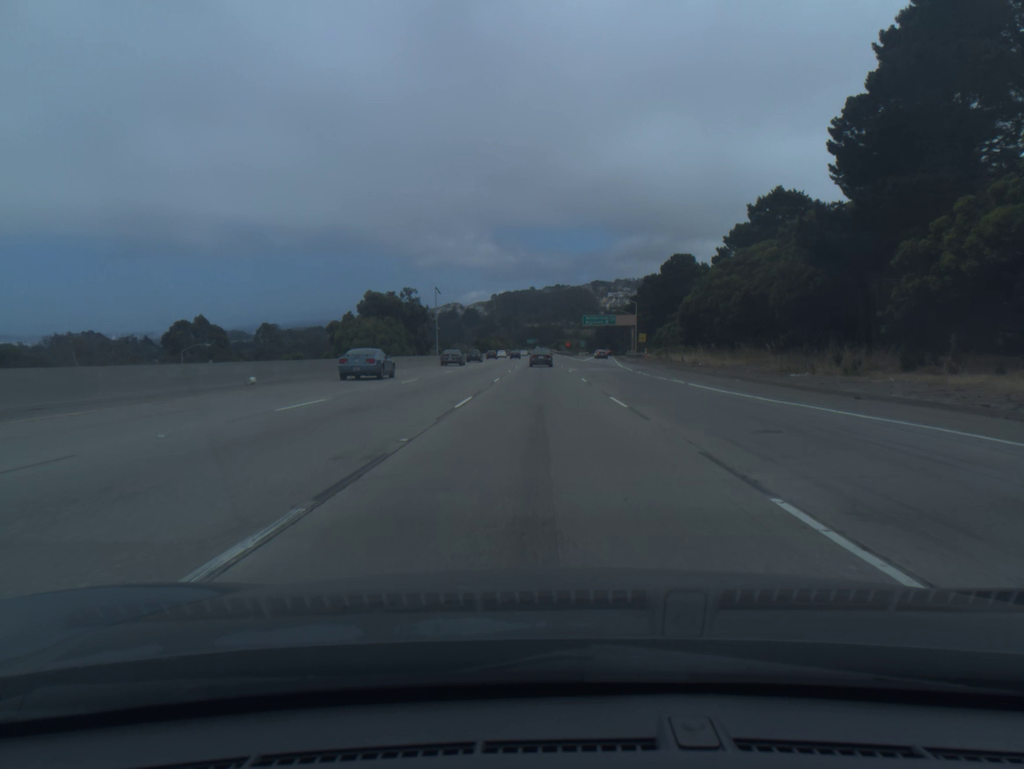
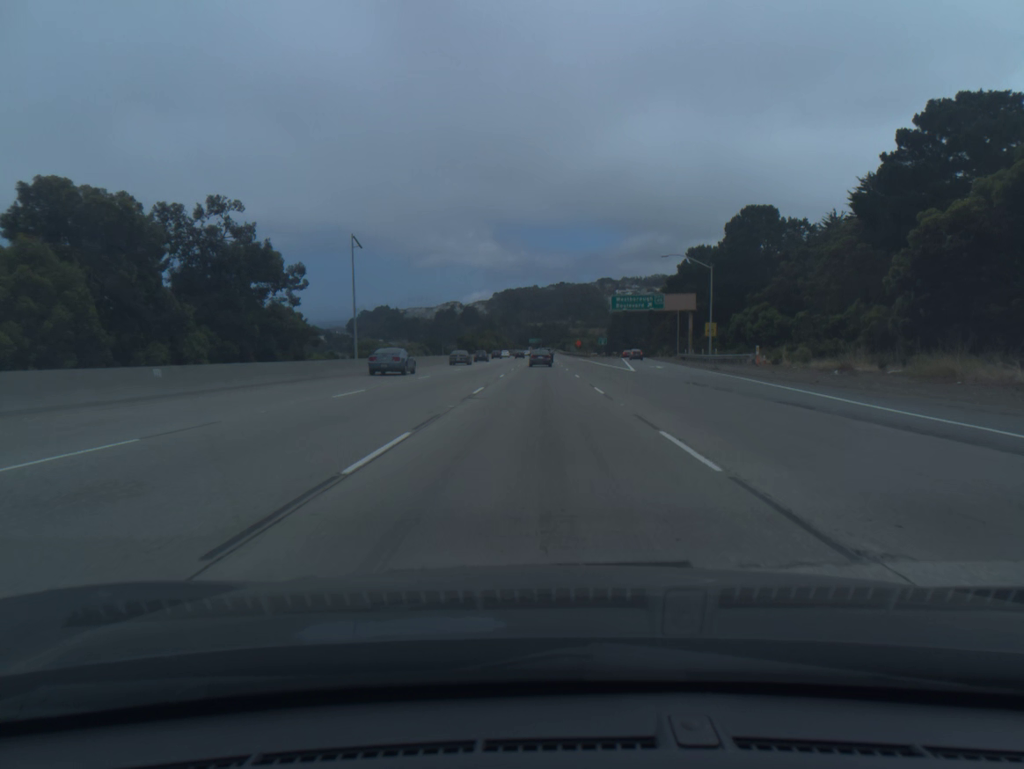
(-0.1, +53.3) m; 0°
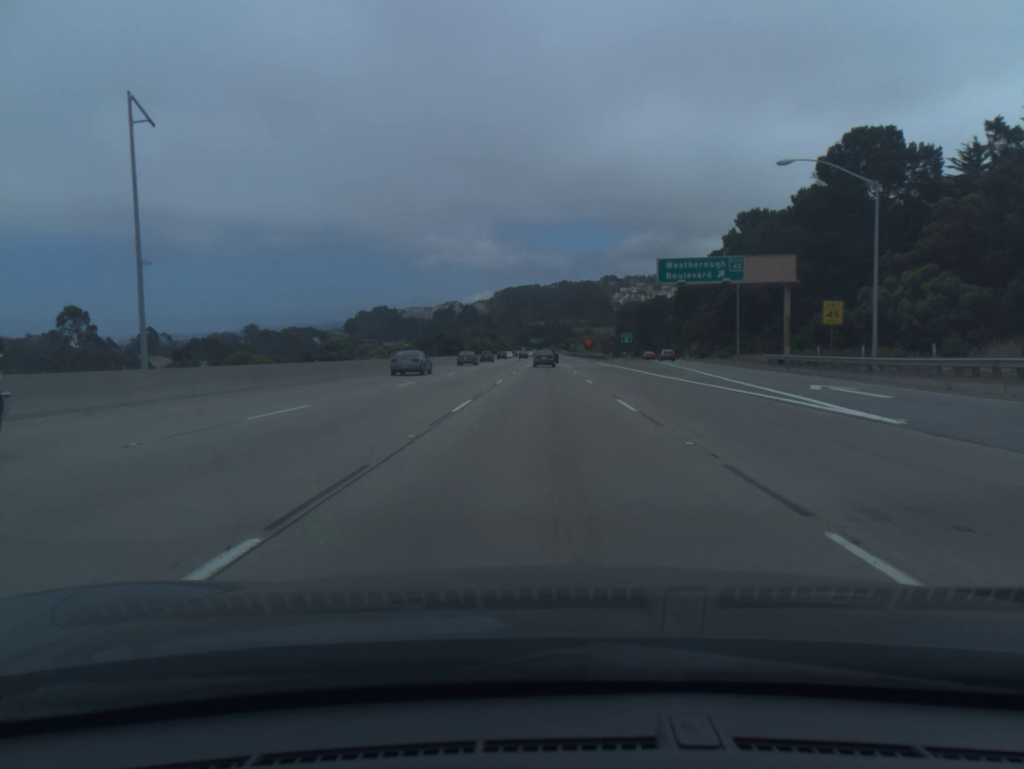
(-0.1, +35.6) m; 0°
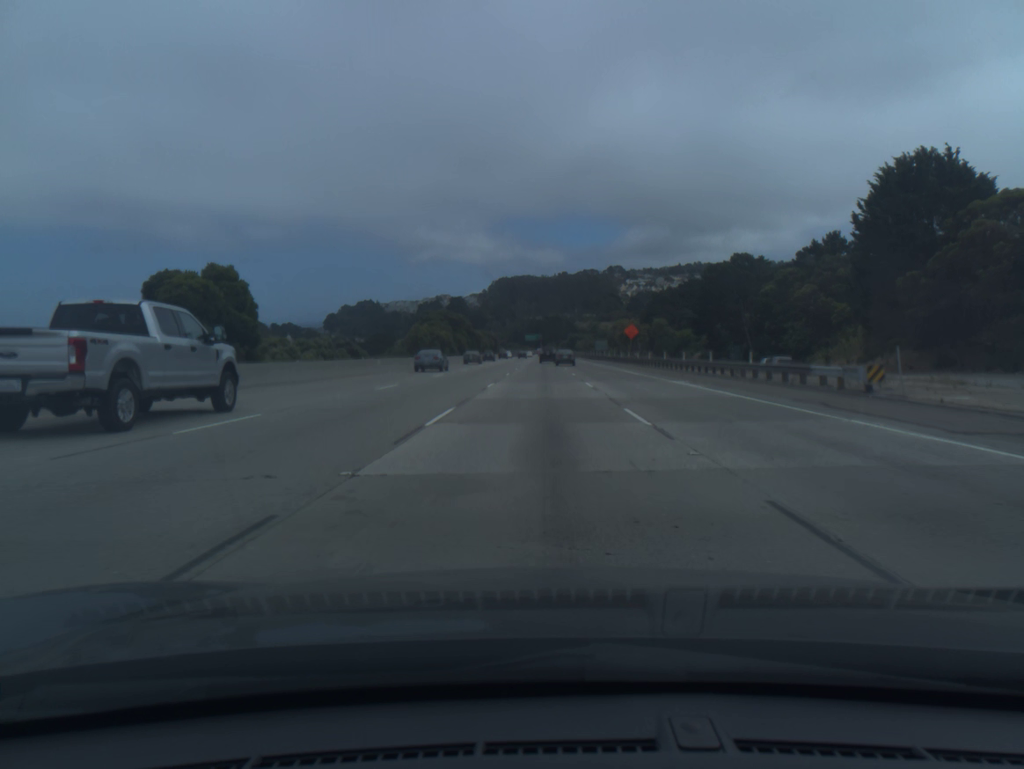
(+0.4, +90.8) m; 0°
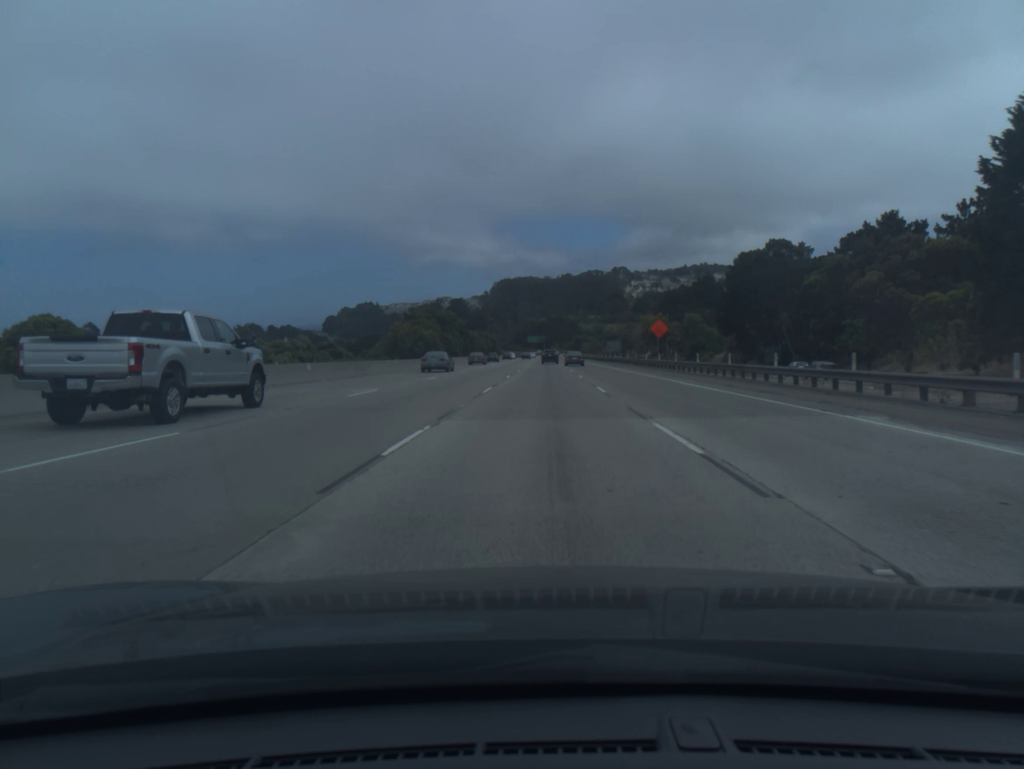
(0.0, +18.4) m; 0°
